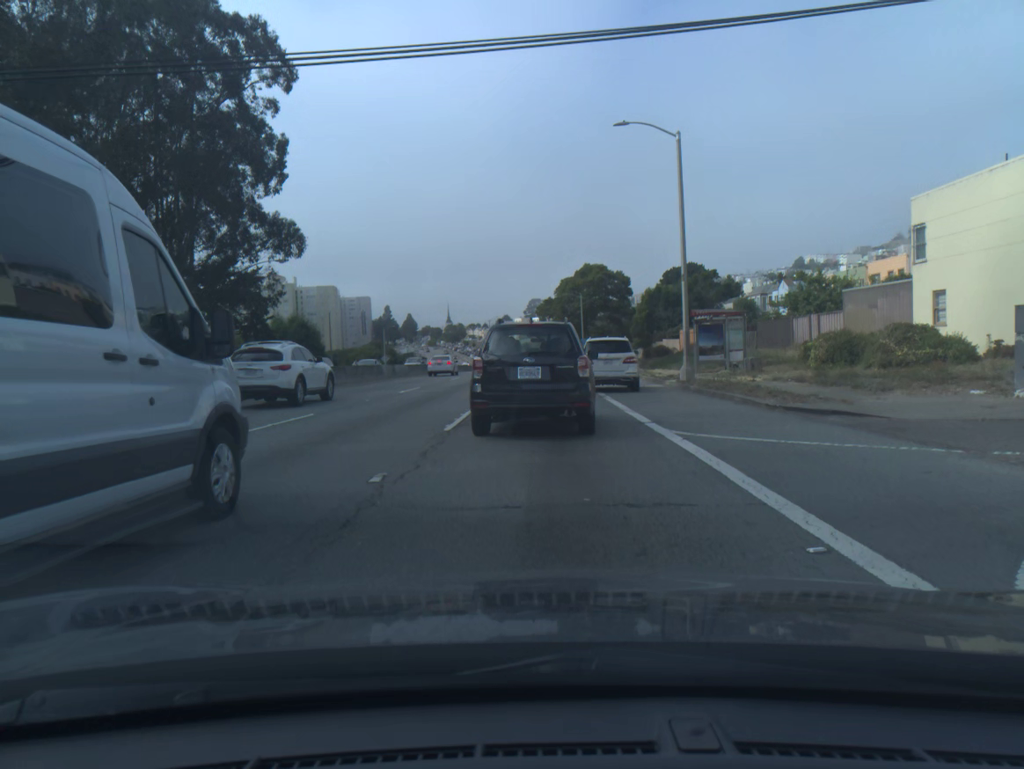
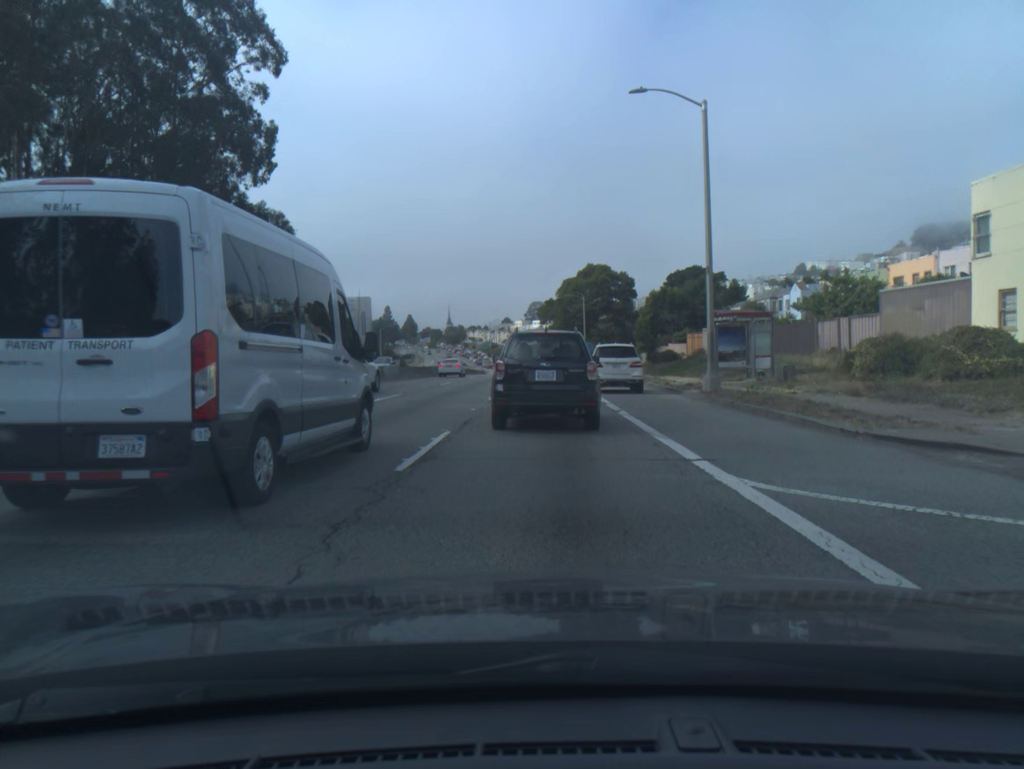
(0.0, +4.2) m; 0°
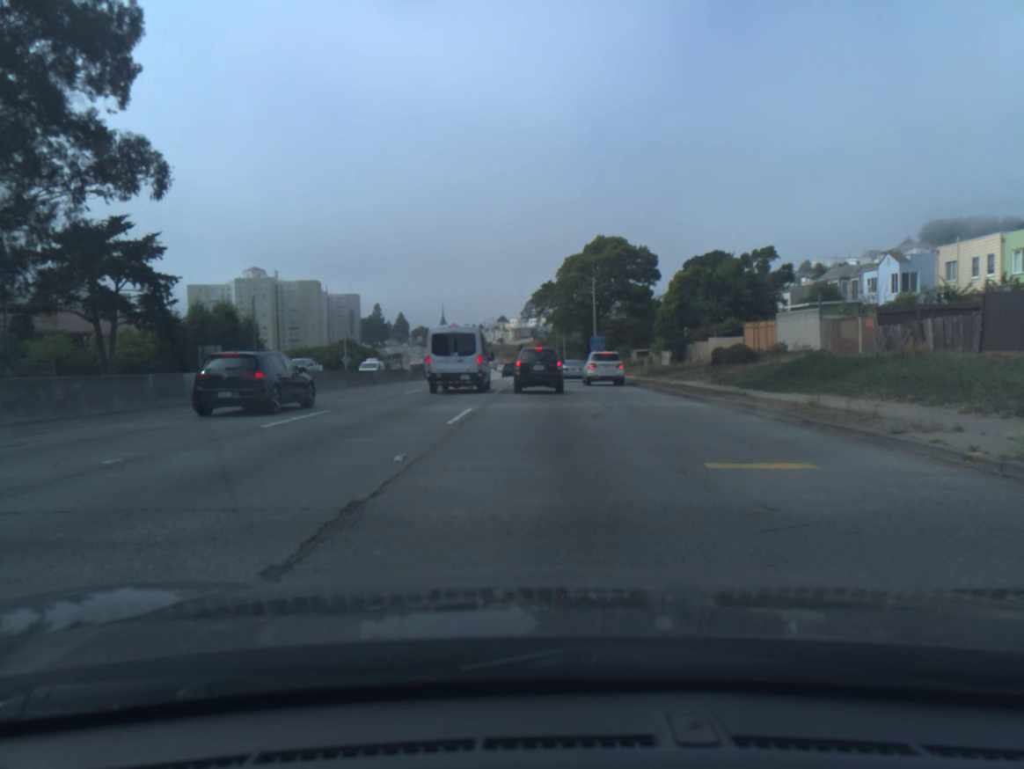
(+0.1, +23.7) m; 0°
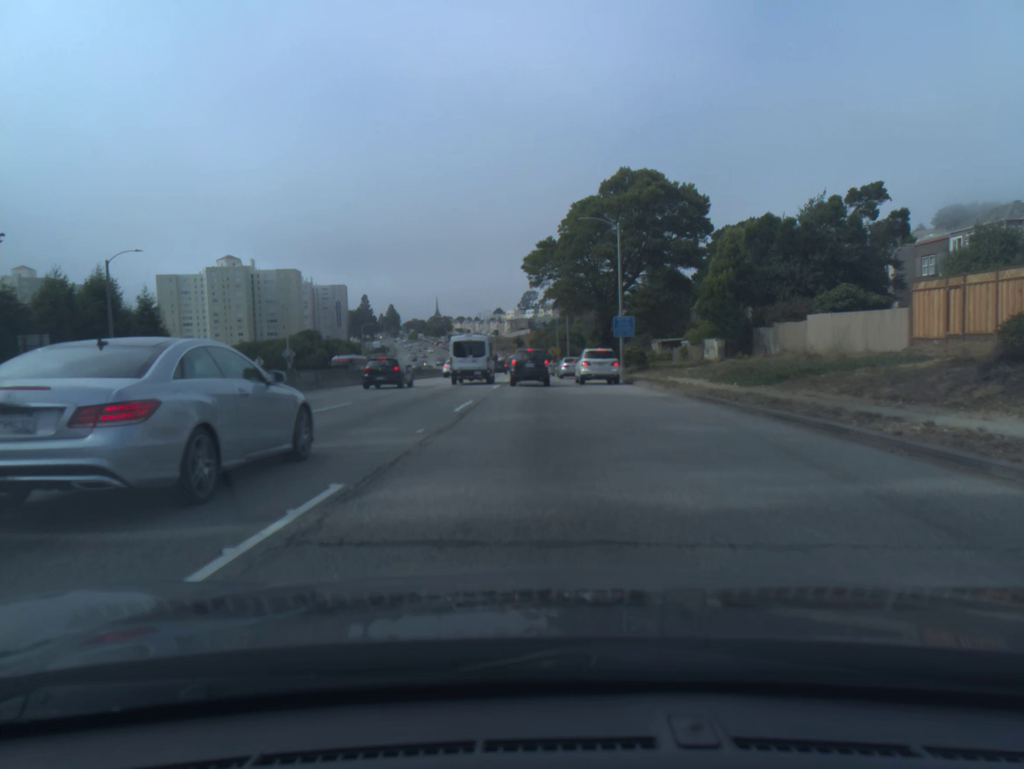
(+0.1, +25.8) m; 0°
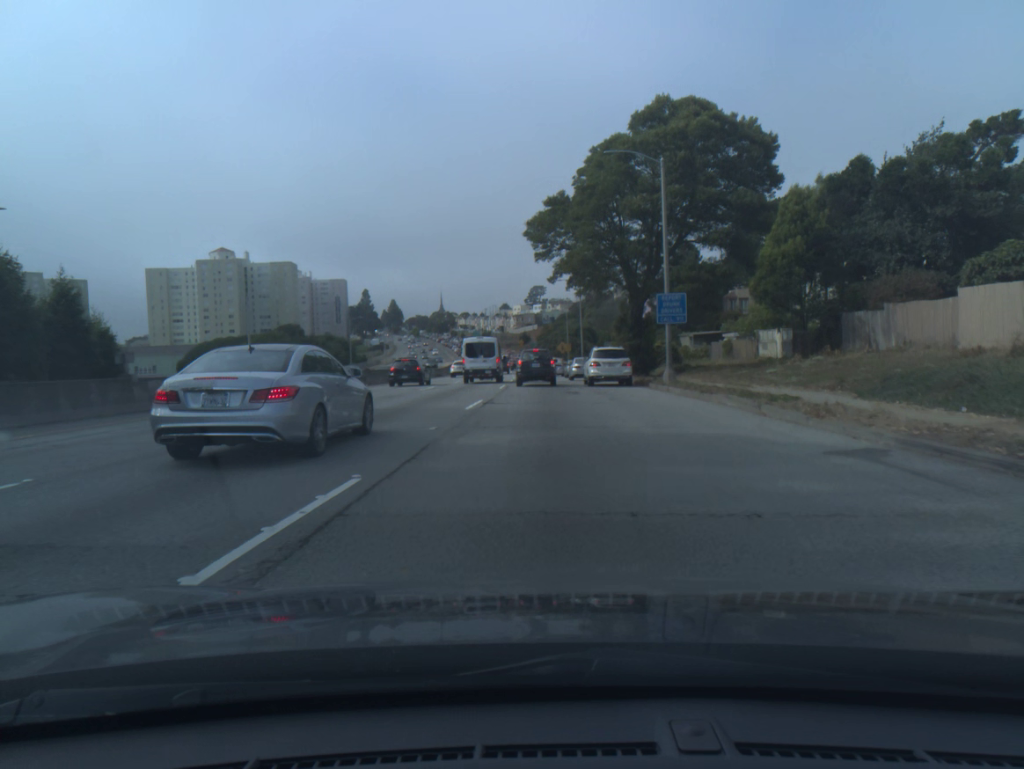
(-0.1, +14.2) m; -1°
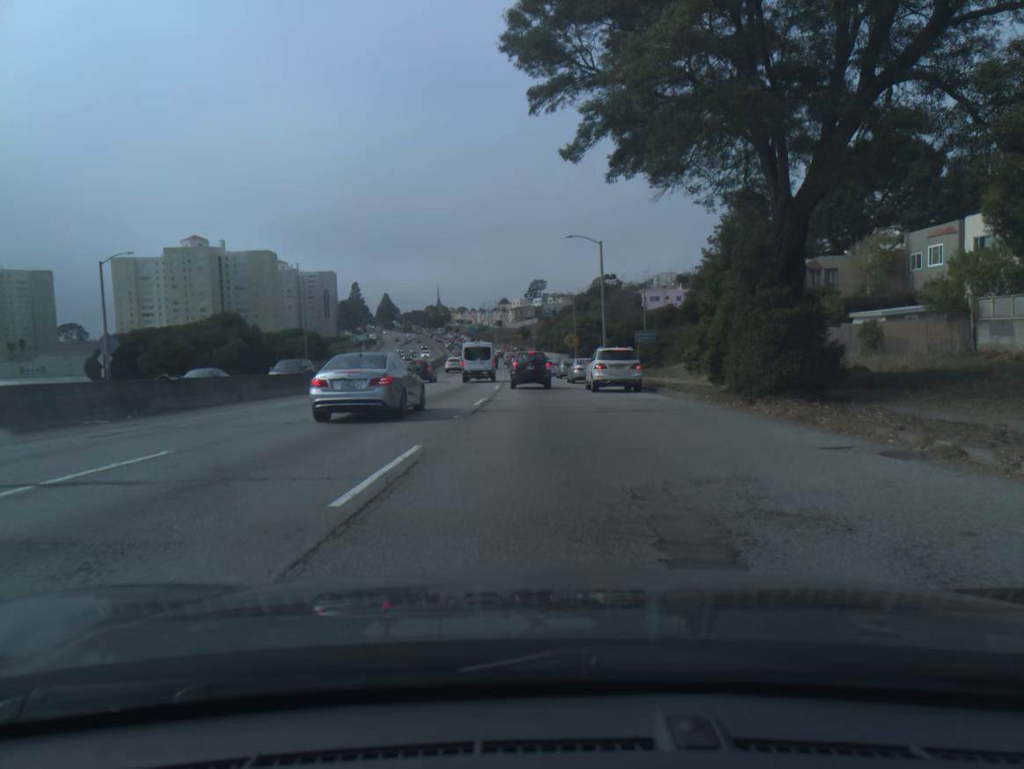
(0.0, +27.0) m; 0°
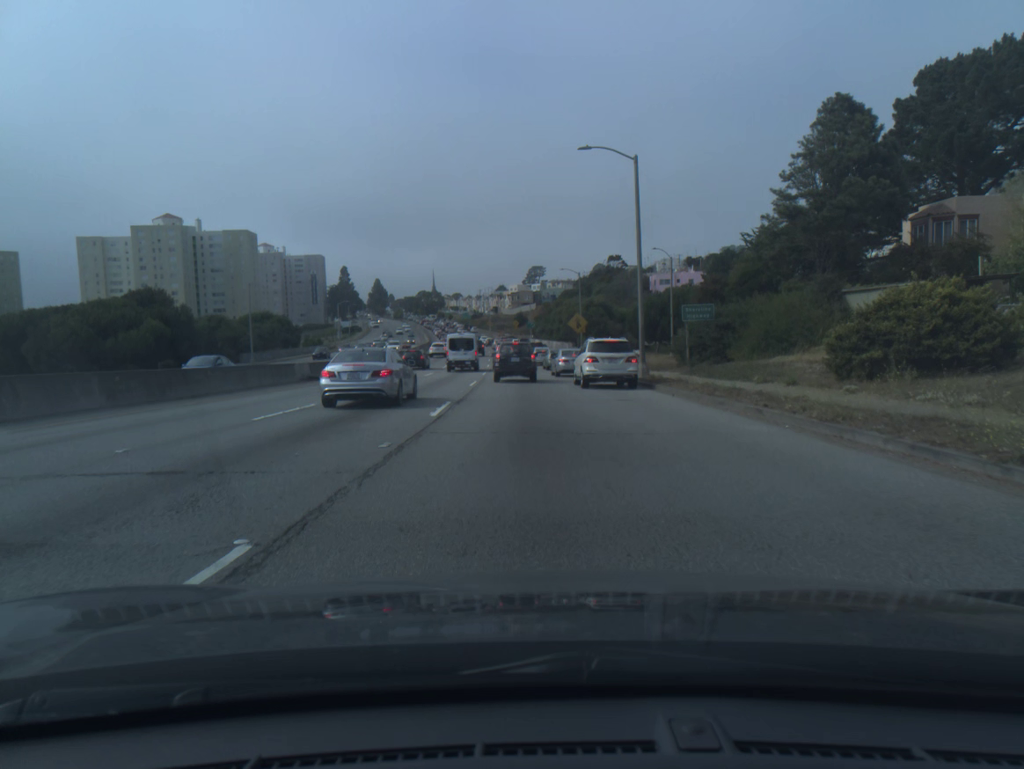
(0.0, +20.2) m; 0°
